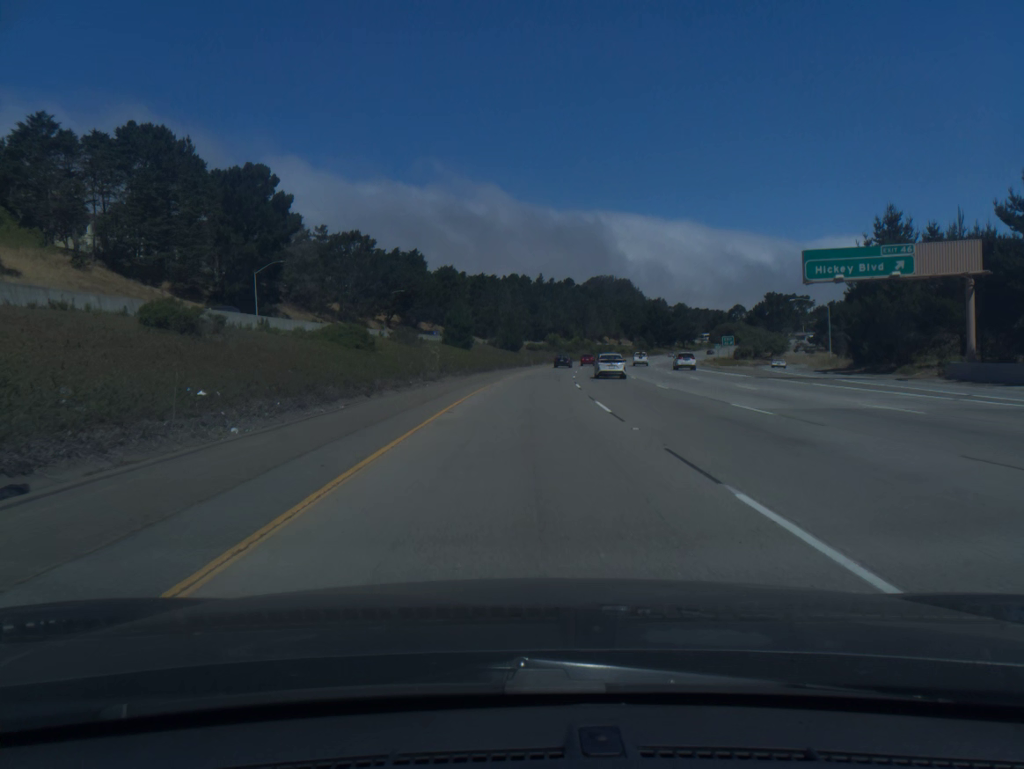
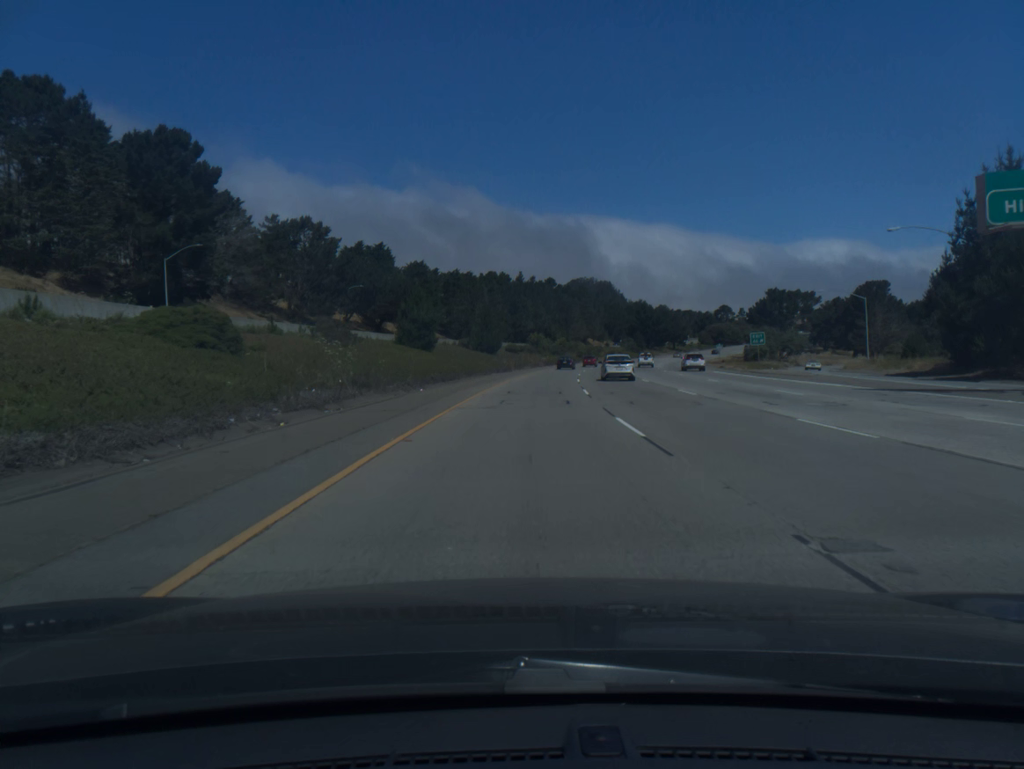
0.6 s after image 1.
(+0.2, +20.0) m; +1°
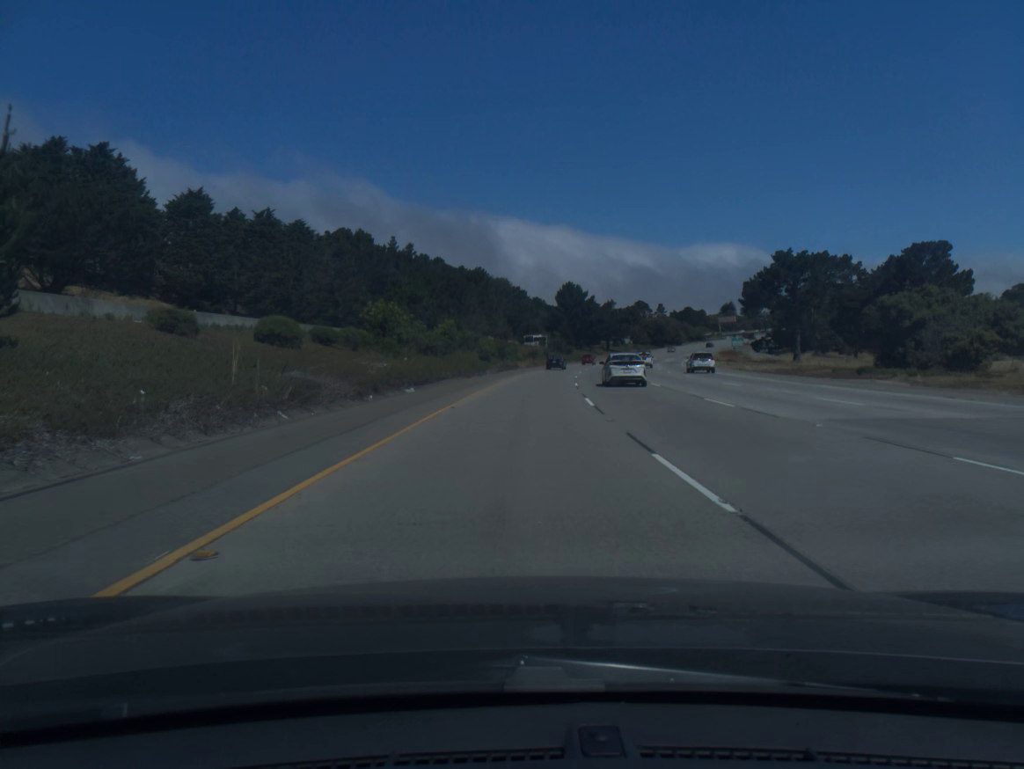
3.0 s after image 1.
(+5.3, +79.6) m; +8°
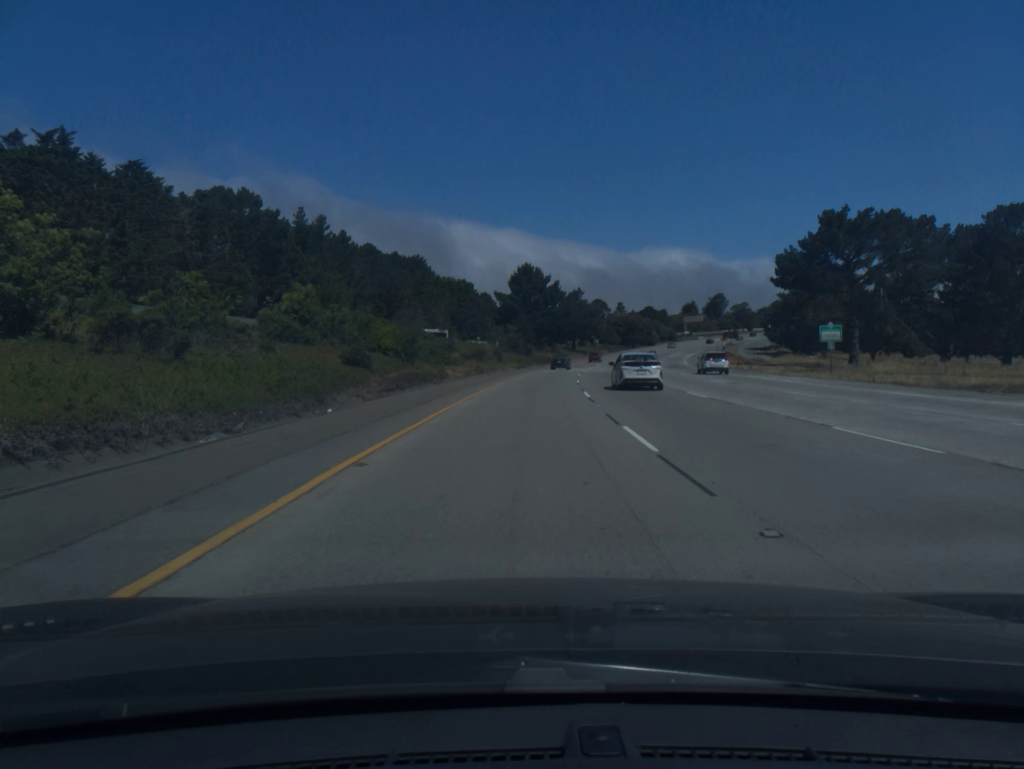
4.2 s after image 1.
(+1.2, +39.8) m; +4°
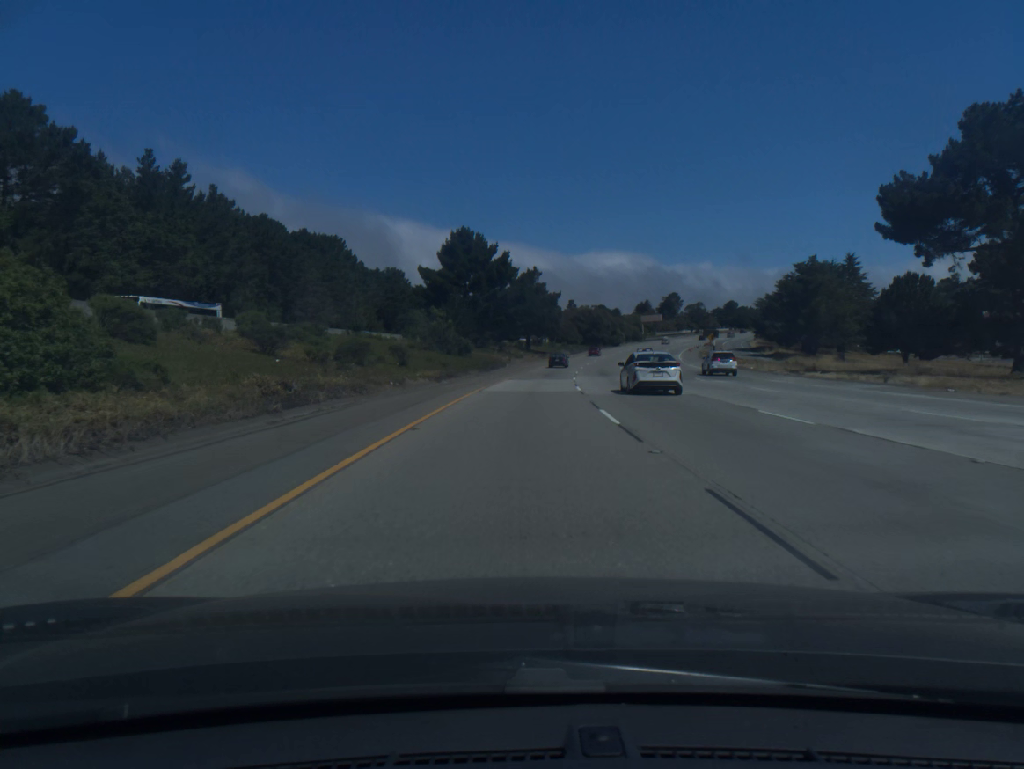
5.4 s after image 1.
(+1.3, +39.6) m; +4°
